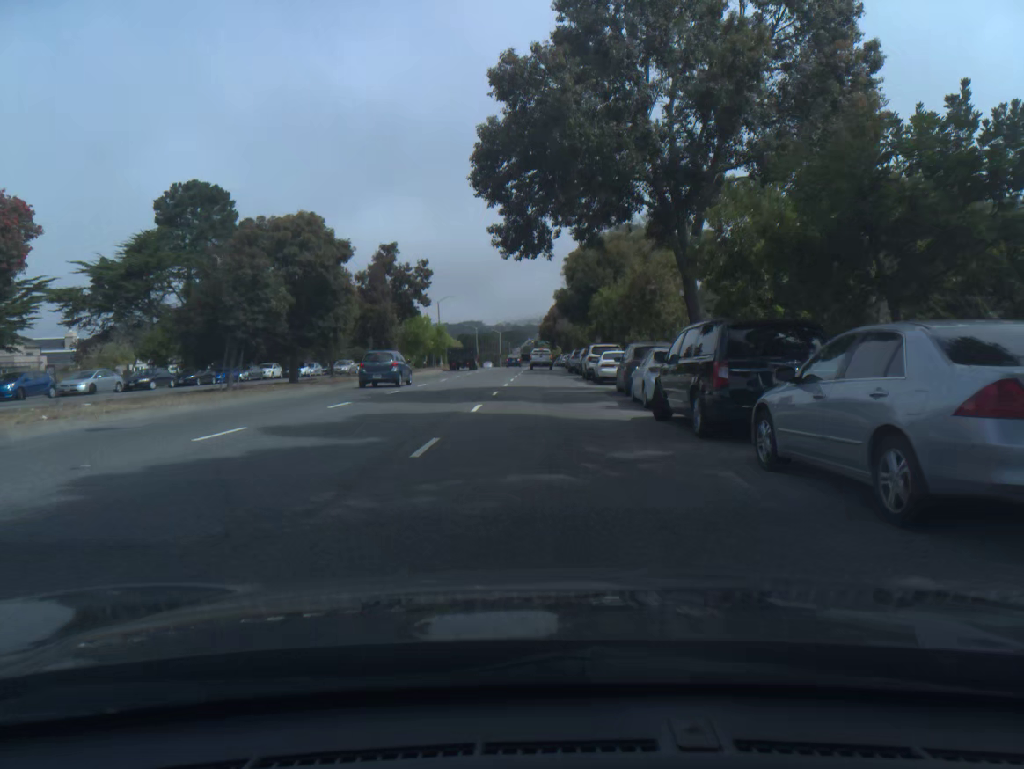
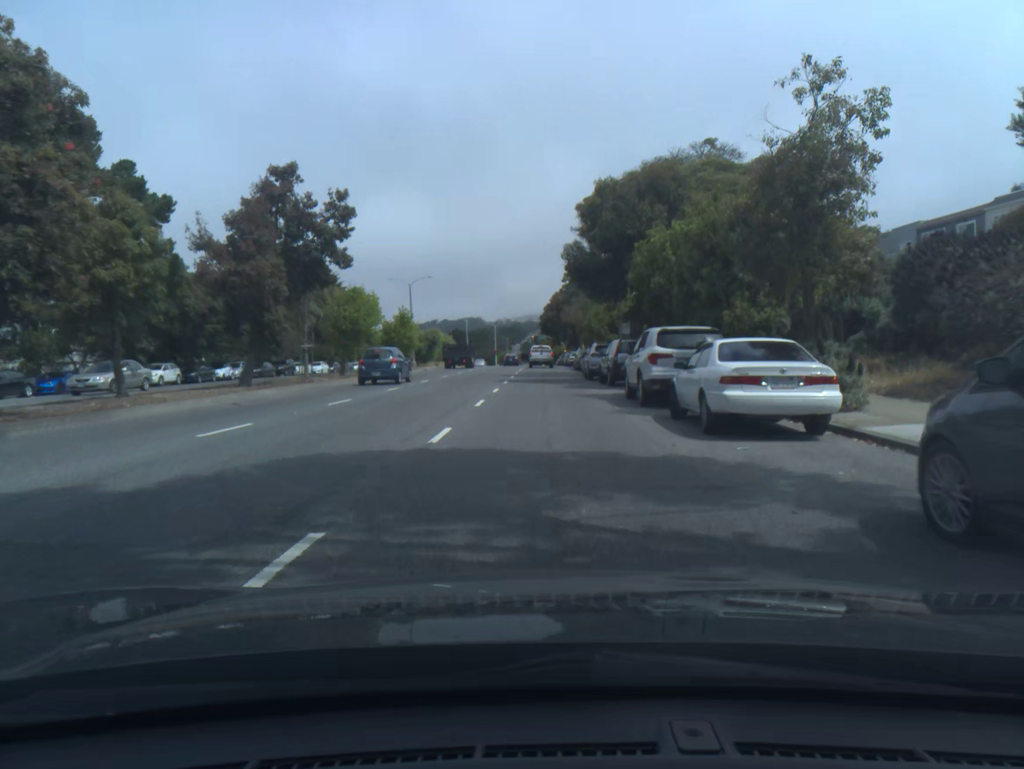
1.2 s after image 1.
(0.0, +21.4) m; 0°
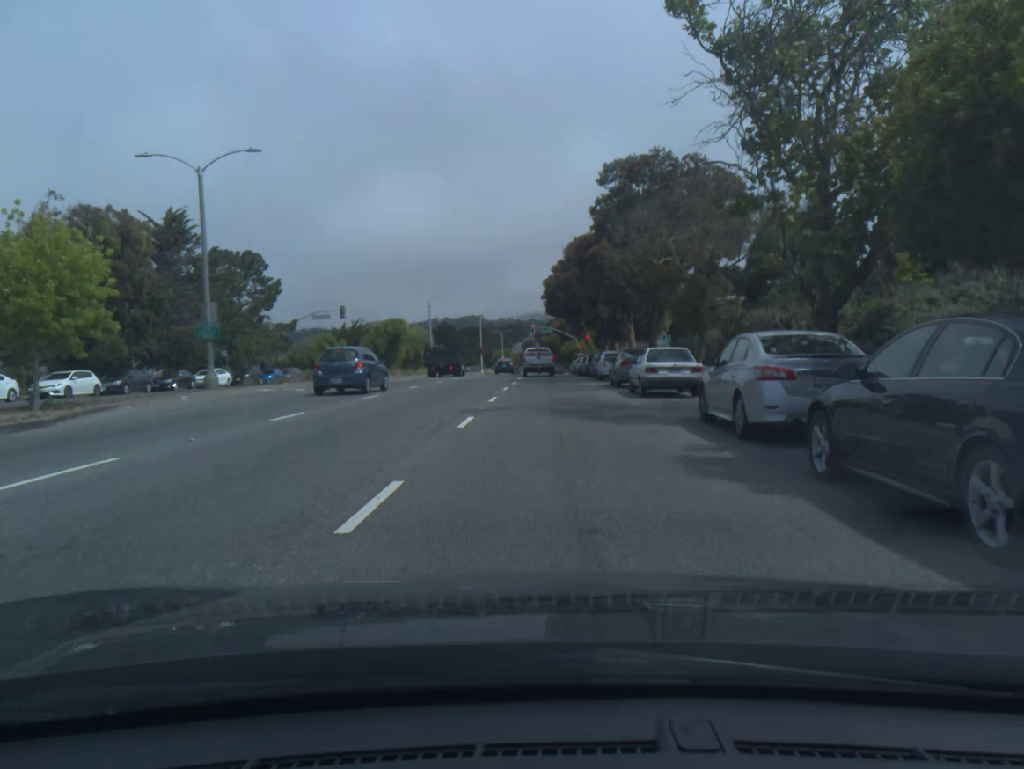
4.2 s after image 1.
(+0.2, +48.9) m; 0°
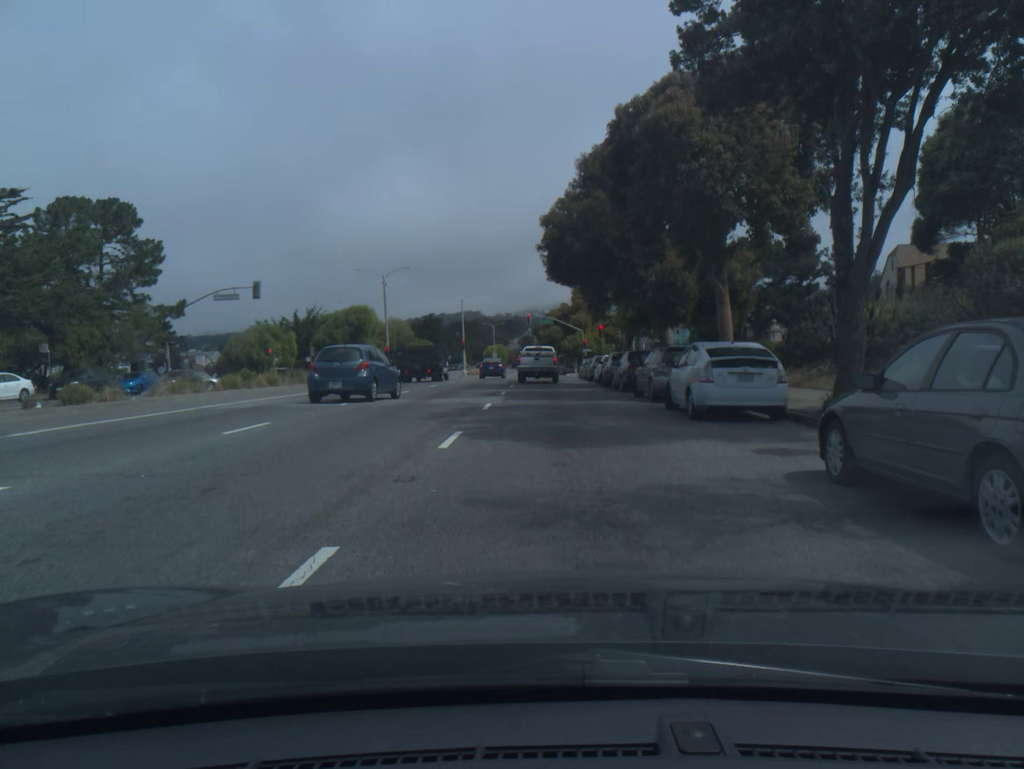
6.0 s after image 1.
(0.0, +24.2) m; 0°
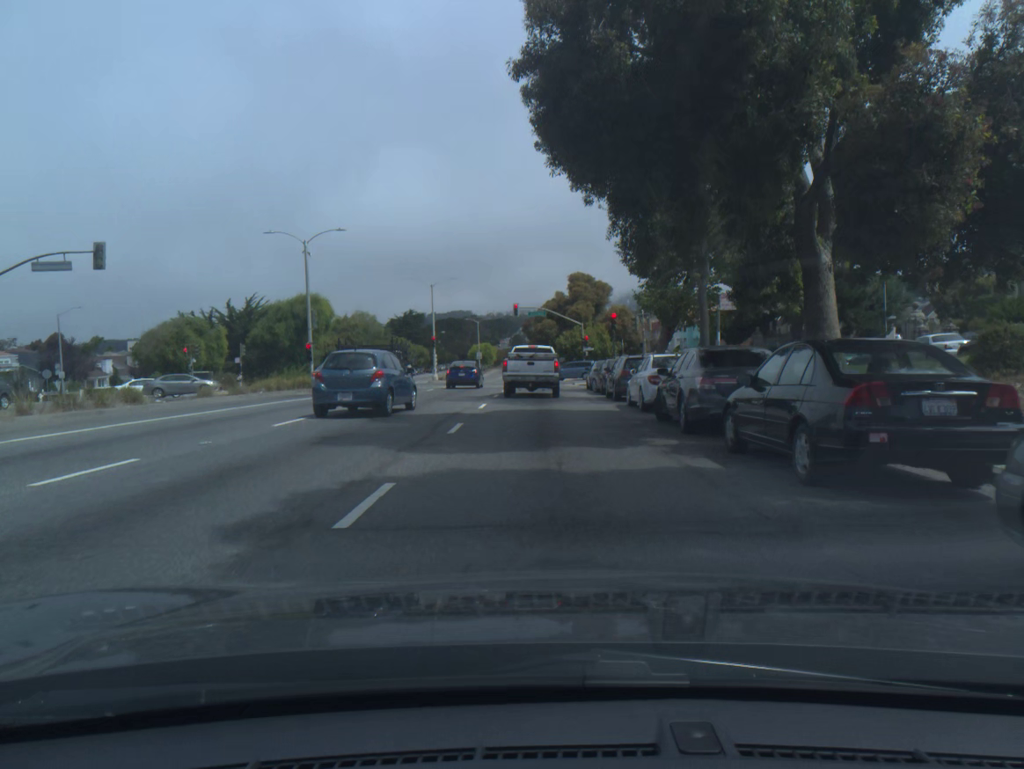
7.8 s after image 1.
(+0.1, +19.3) m; 0°
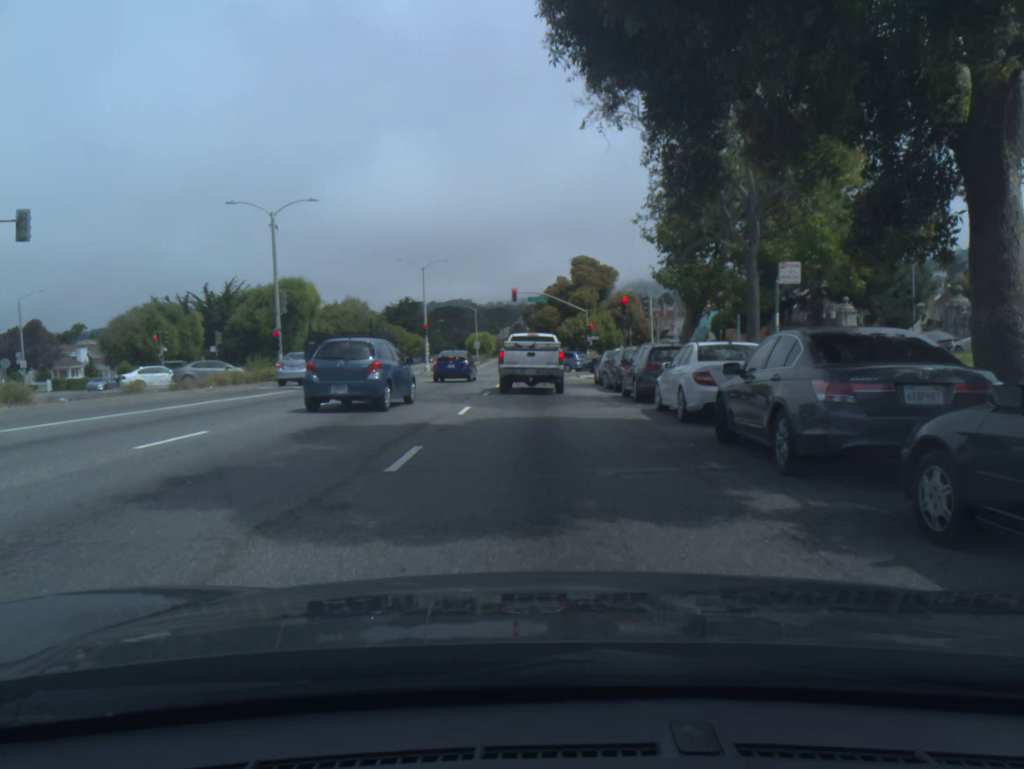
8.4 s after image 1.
(0.0, +5.3) m; 0°
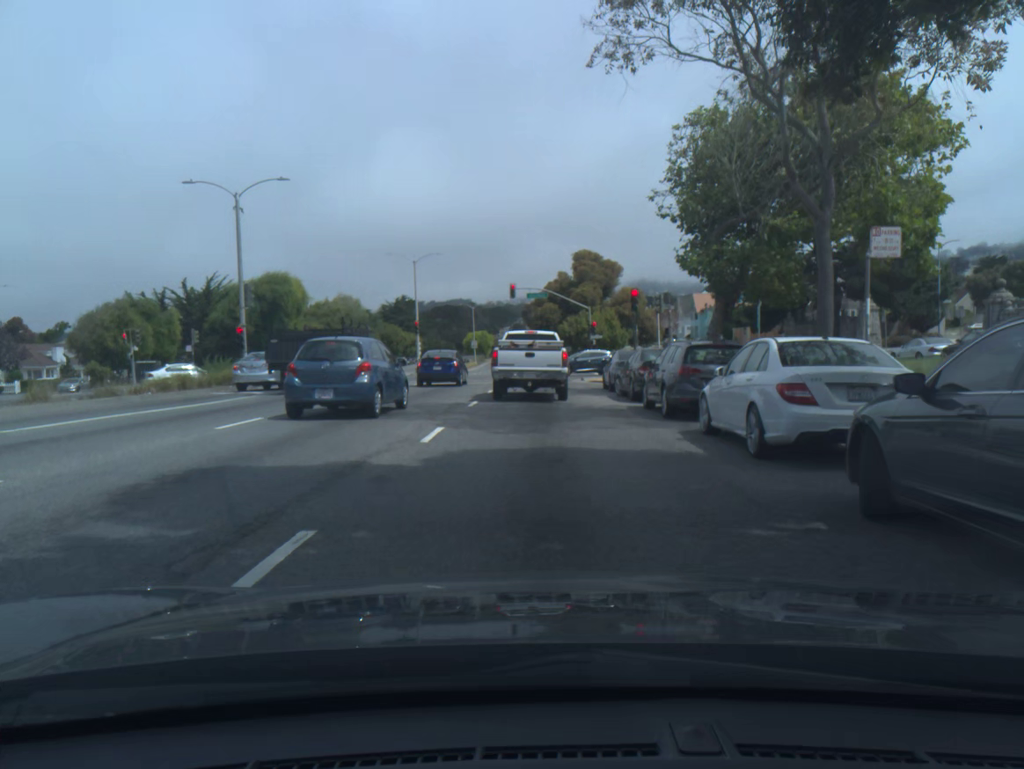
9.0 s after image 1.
(0.0, +4.8) m; 0°
